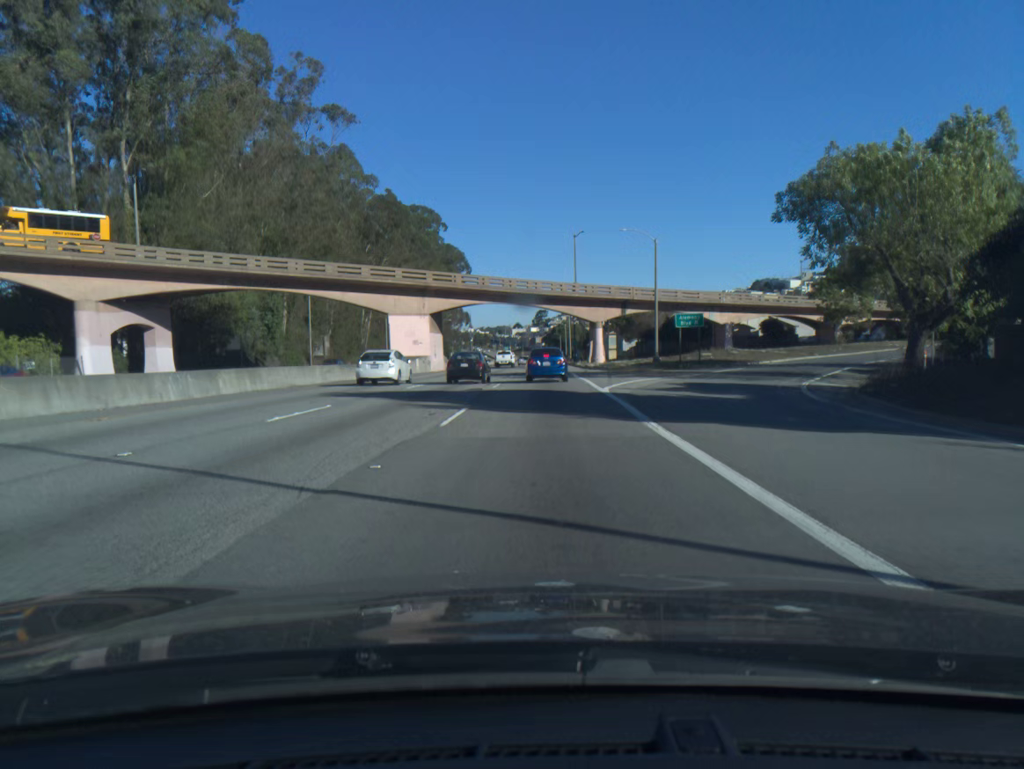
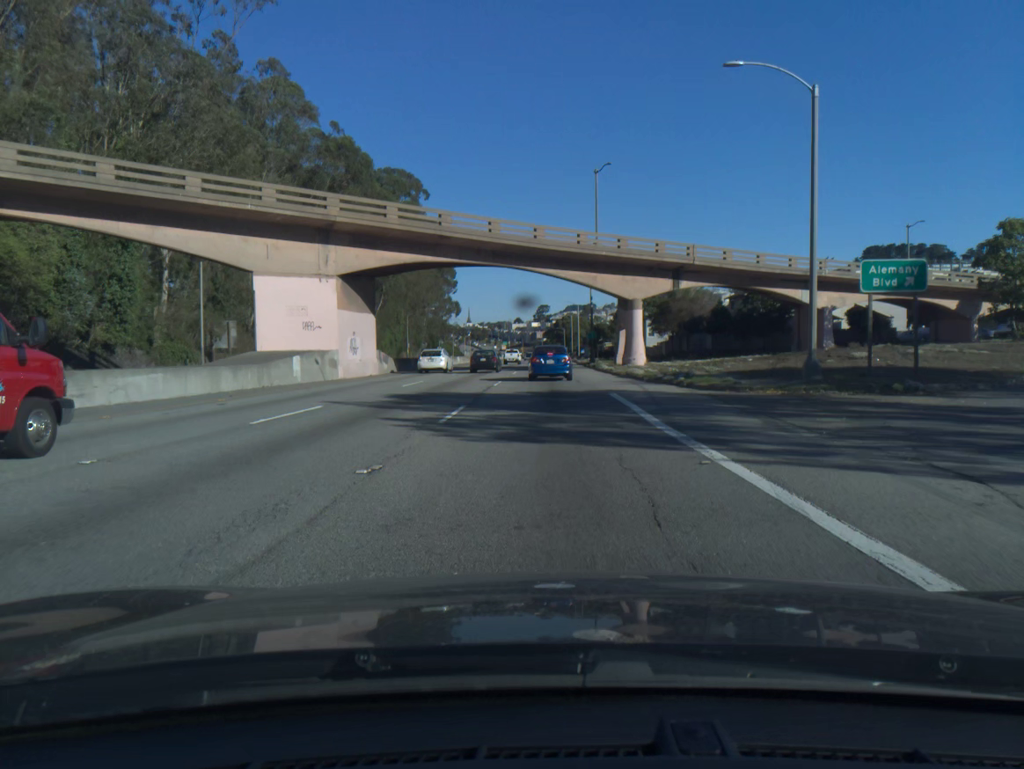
(0.0, +30.3) m; 0°
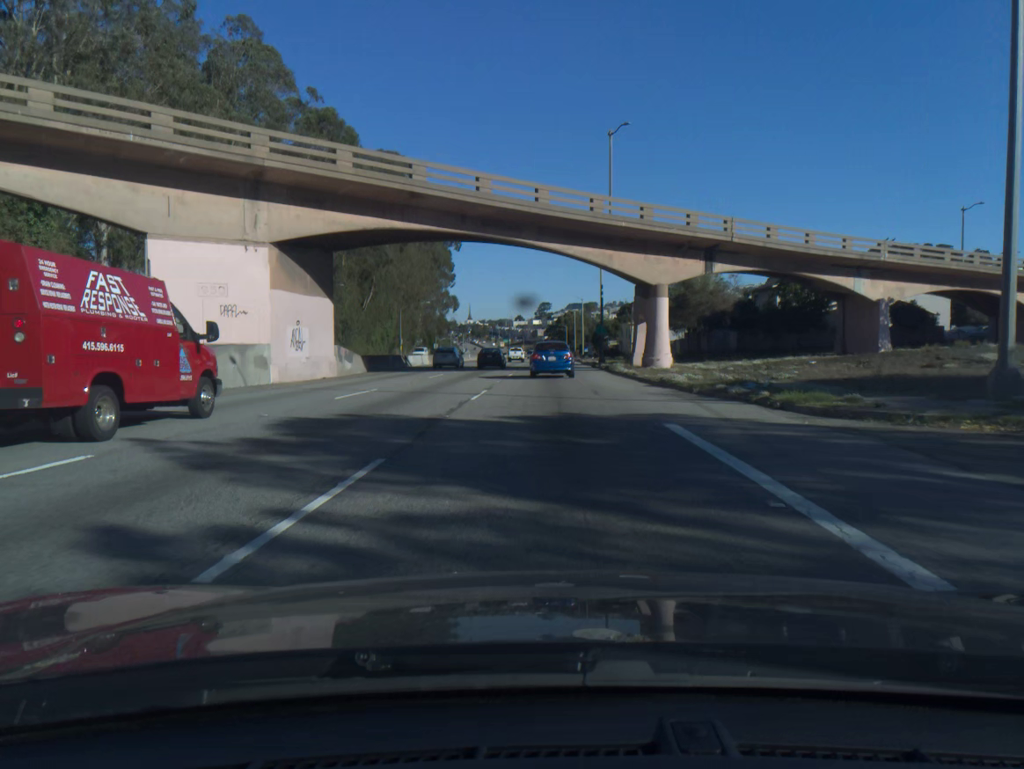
(0.0, +9.5) m; 0°
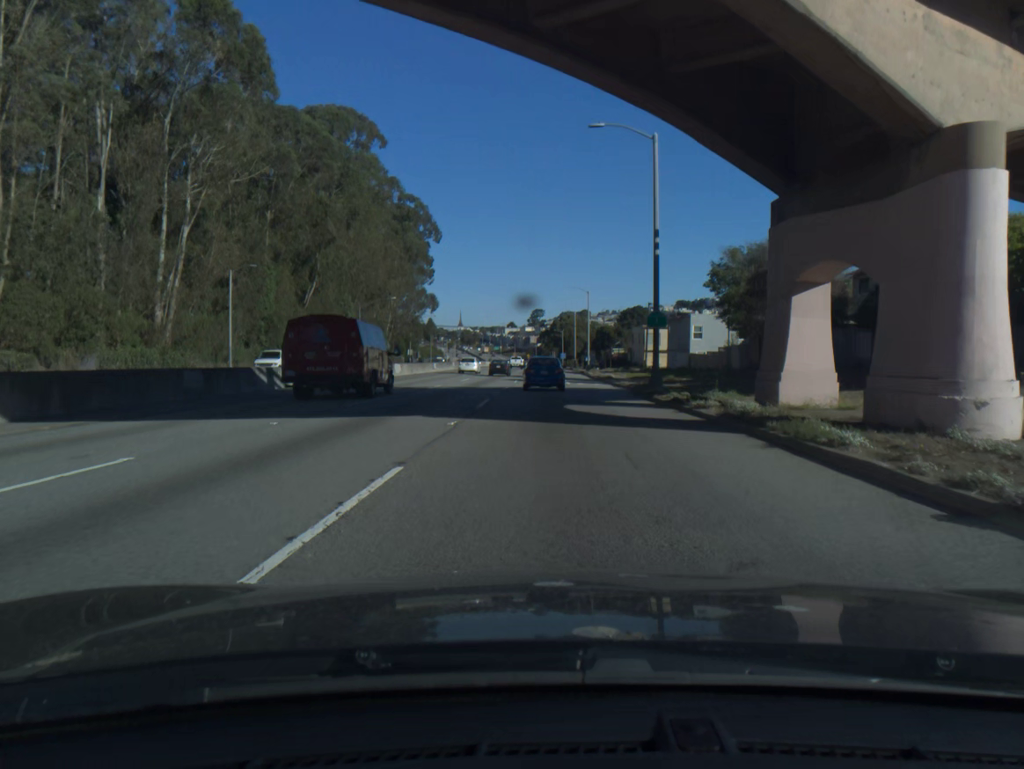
(-0.1, +28.8) m; 0°
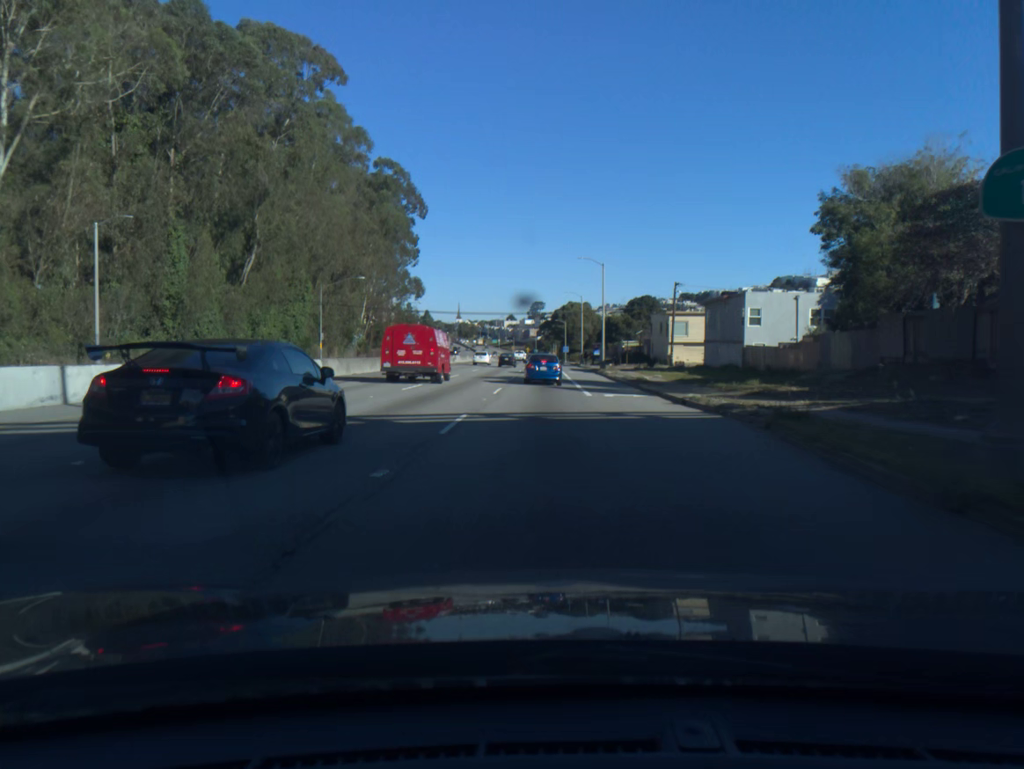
(0.0, +21.0) m; 0°
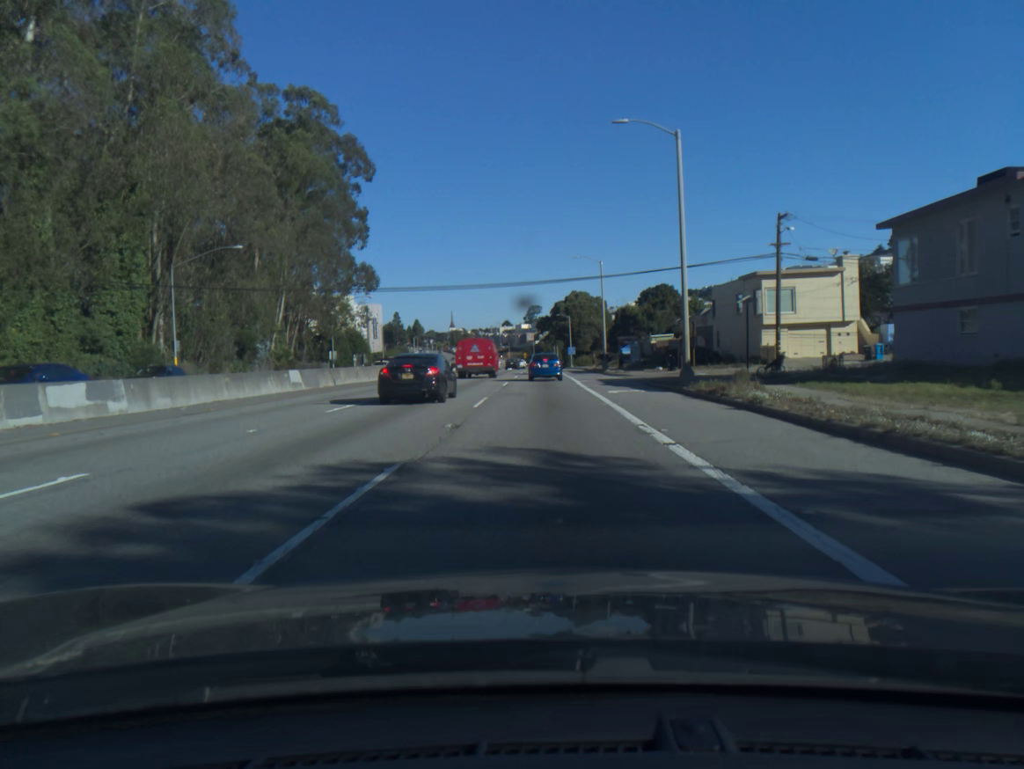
(+0.1, +38.8) m; 0°
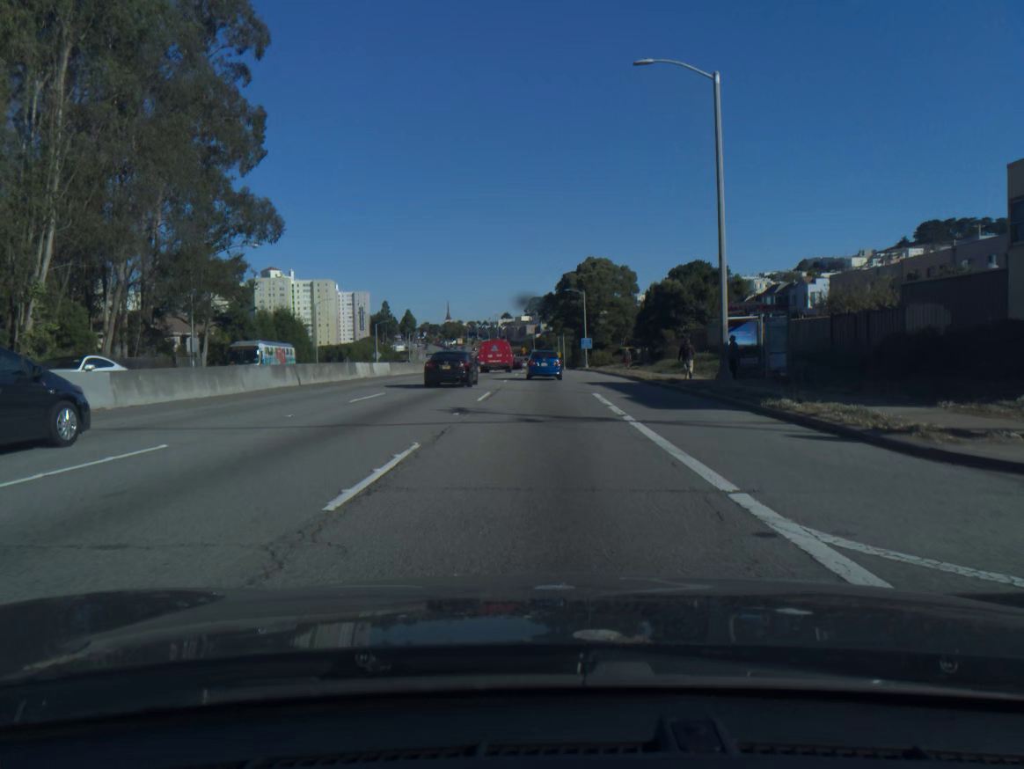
(0.0, +42.0) m; 0°
